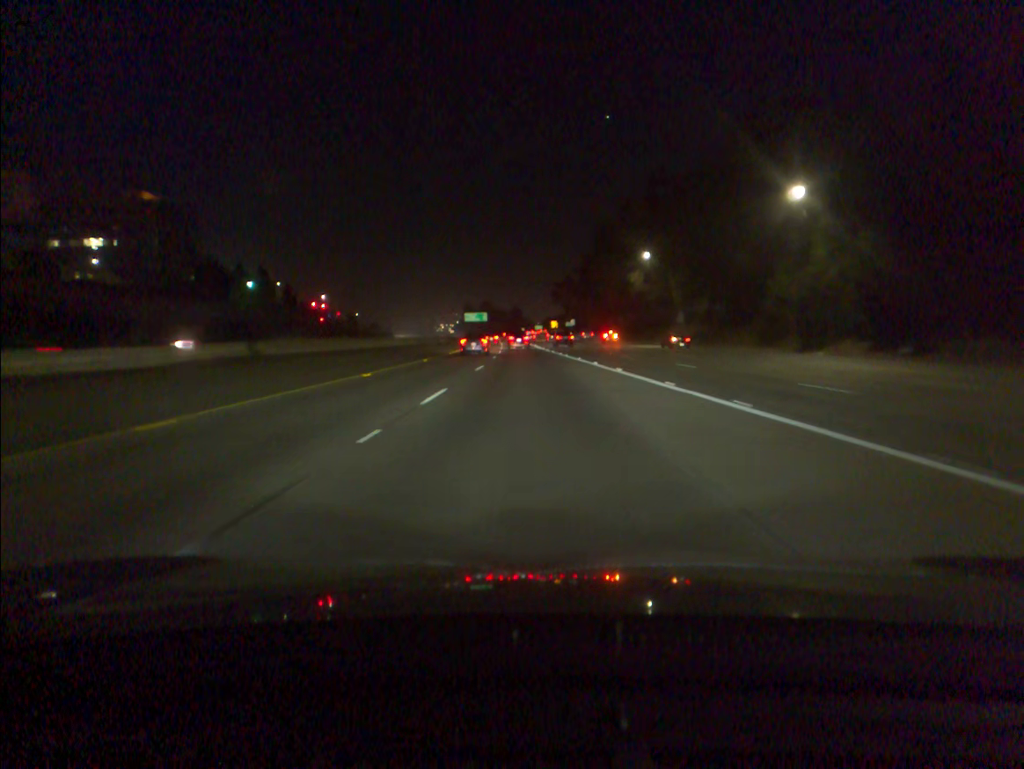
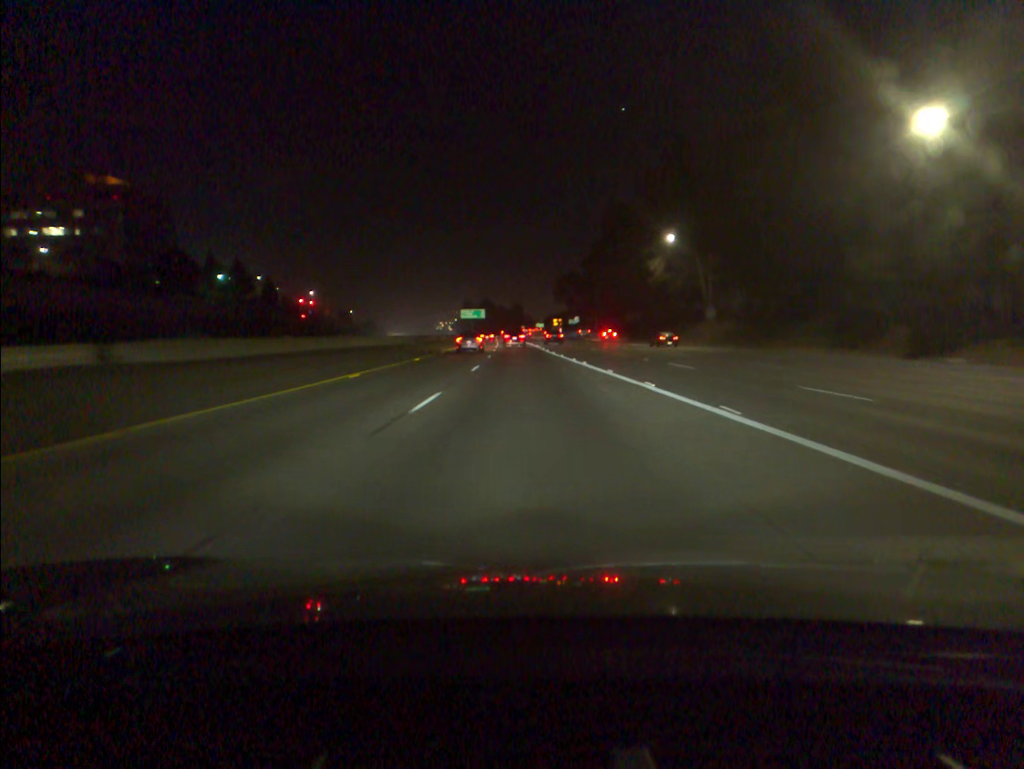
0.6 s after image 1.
(0.0, +16.5) m; 0°
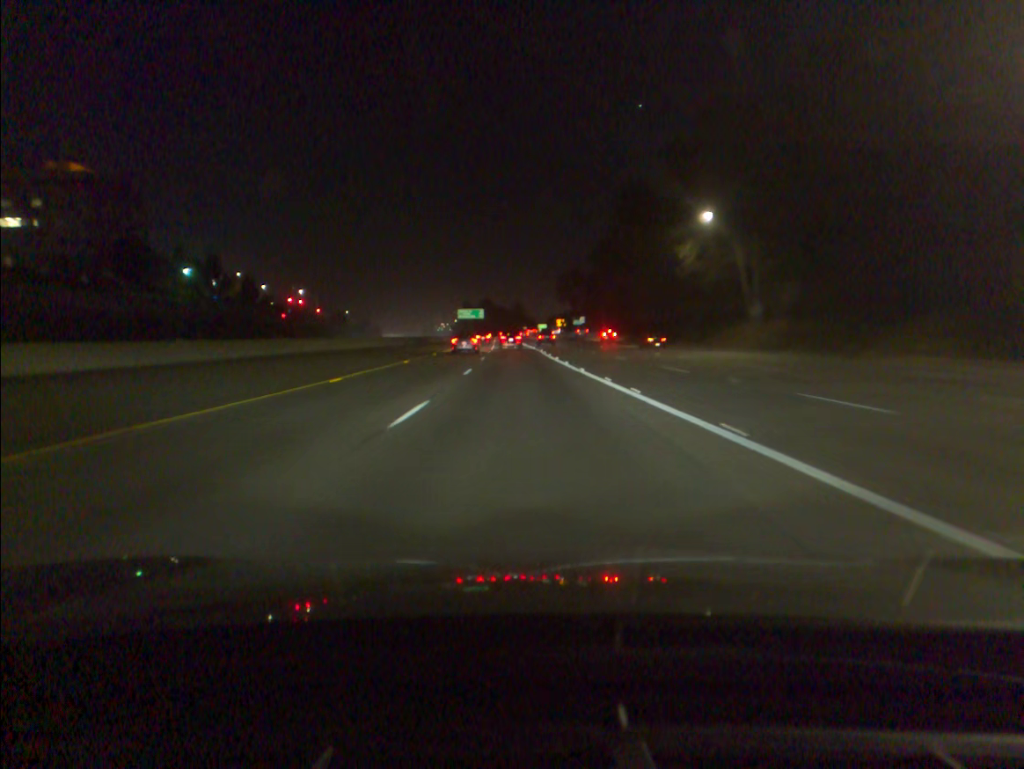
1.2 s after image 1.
(0.0, +16.5) m; 0°
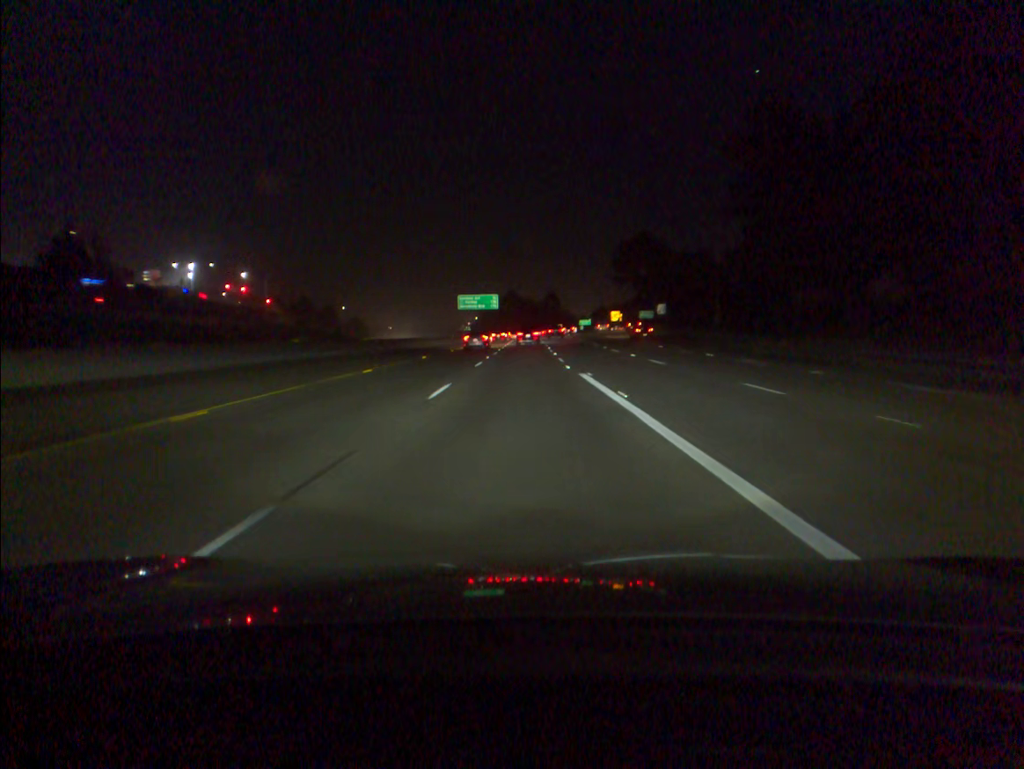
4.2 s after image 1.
(-1.9, +82.8) m; -2°
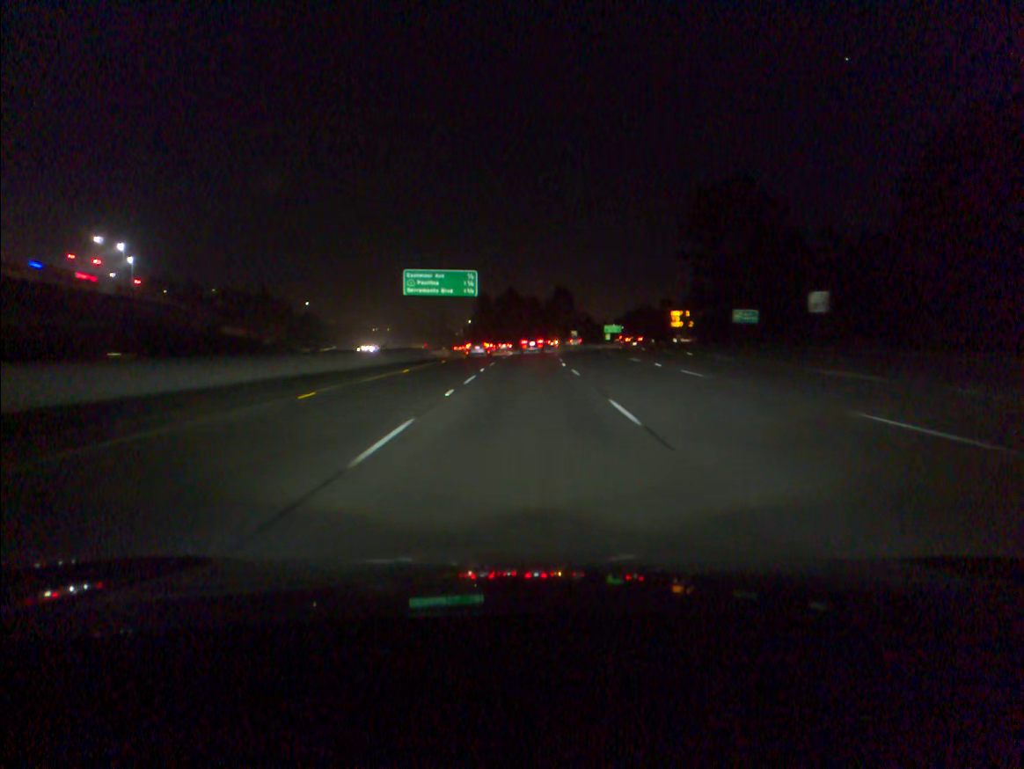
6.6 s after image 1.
(-0.3, +66.7) m; 0°
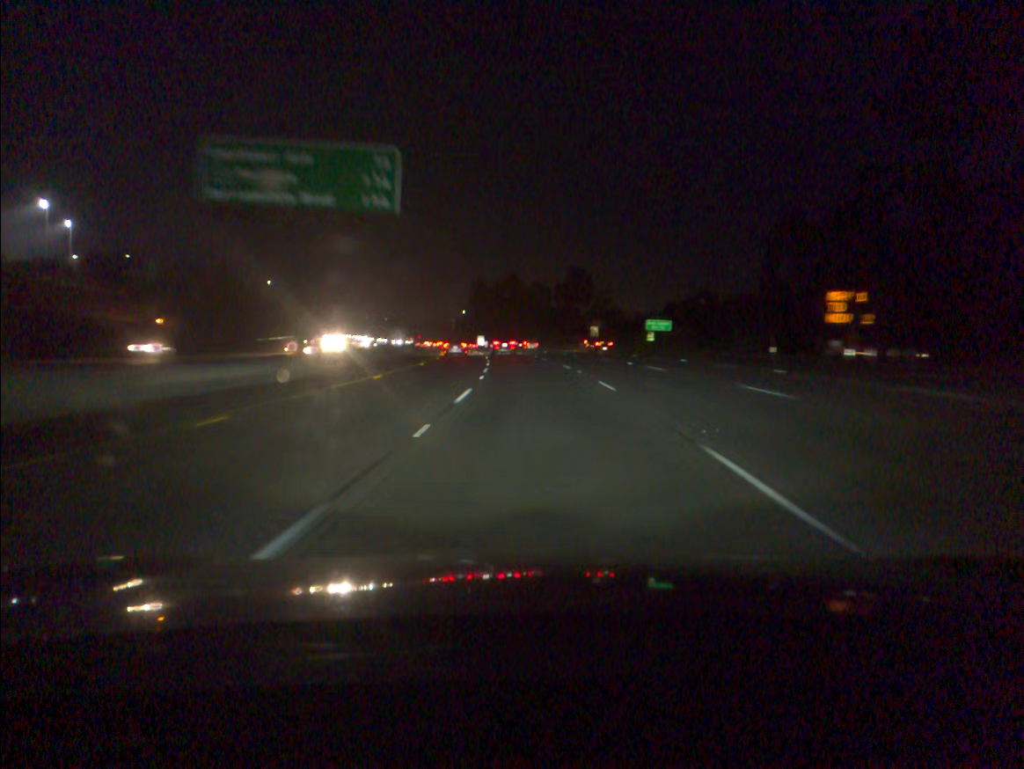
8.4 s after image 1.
(-0.1, +50.1) m; 0°
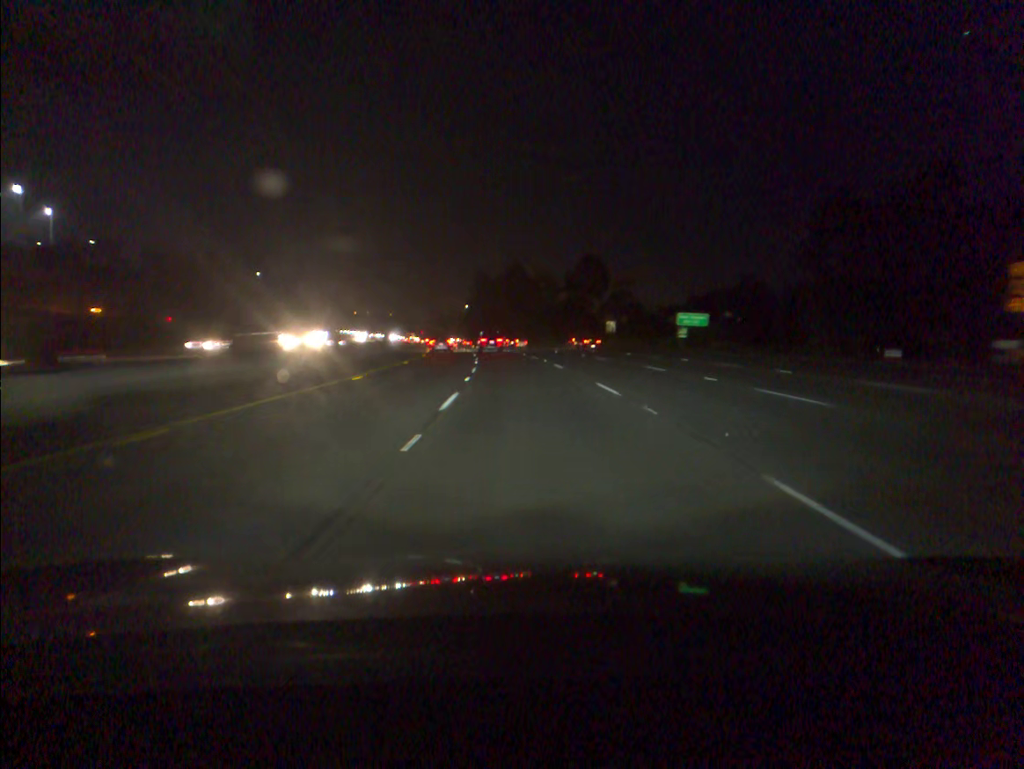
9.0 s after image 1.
(0.0, +16.8) m; 0°
